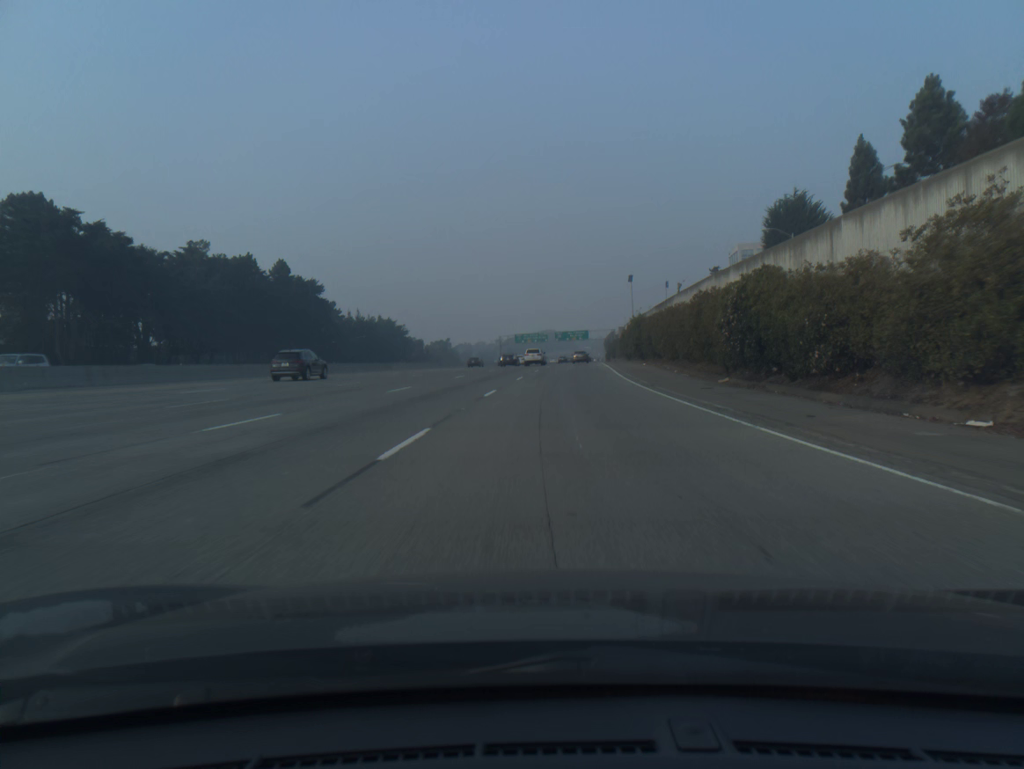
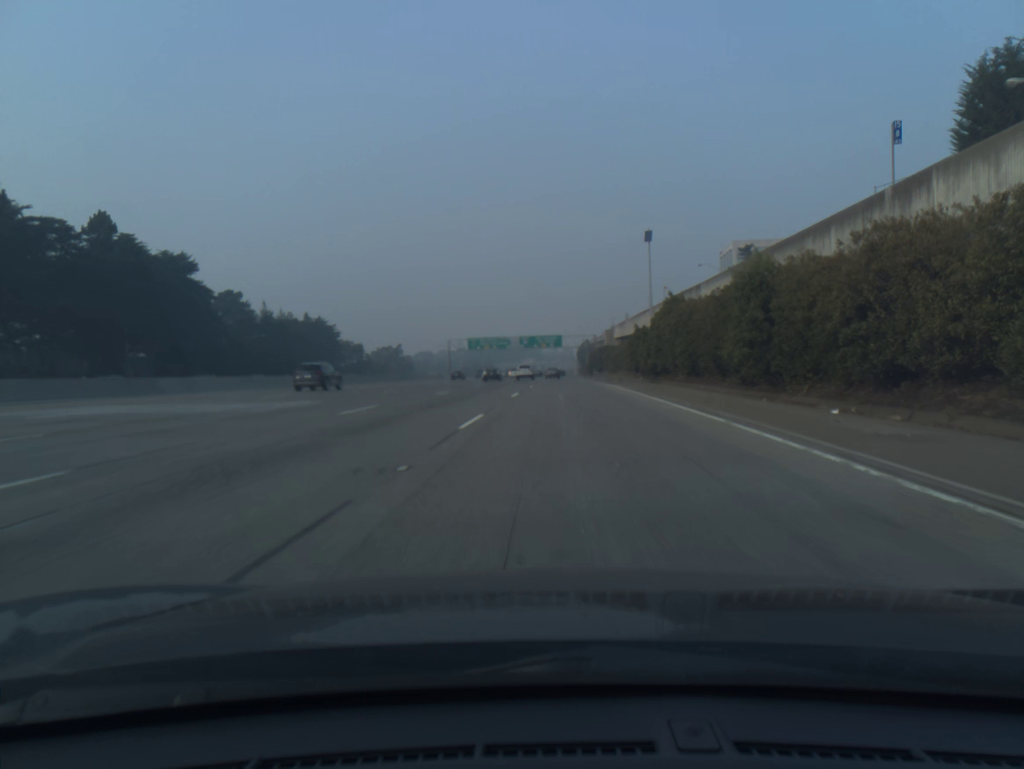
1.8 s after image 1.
(+1.3, +51.6) m; +3°
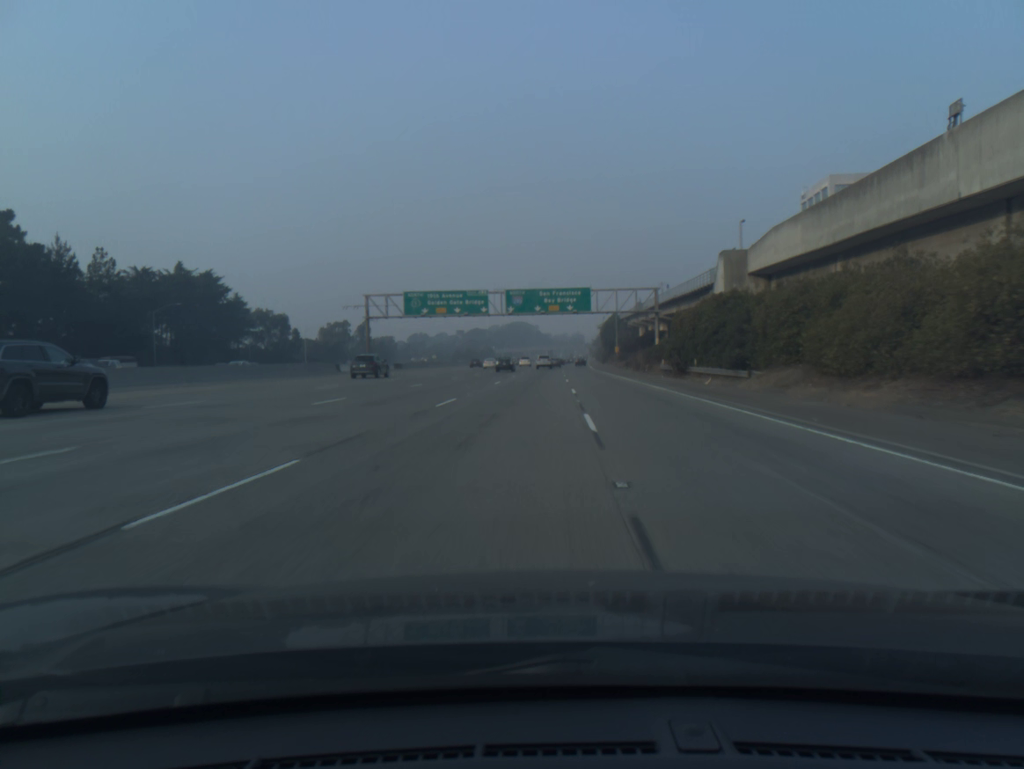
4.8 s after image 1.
(+0.2, +86.3) m; 0°
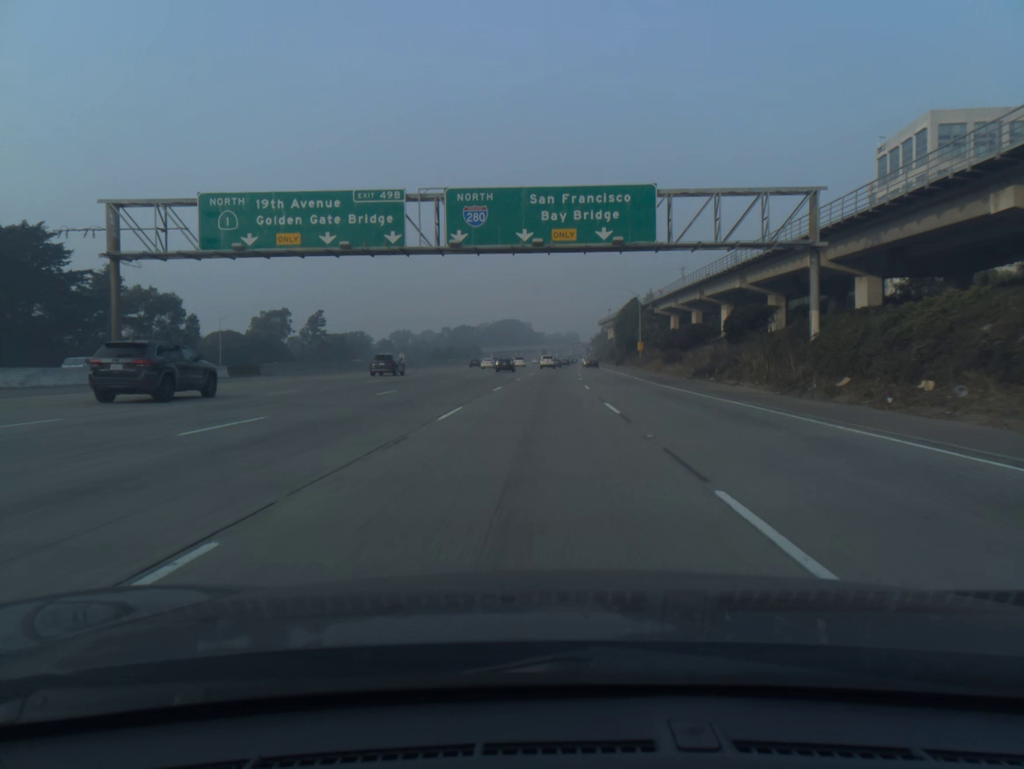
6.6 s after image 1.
(0.0, +52.2) m; 0°
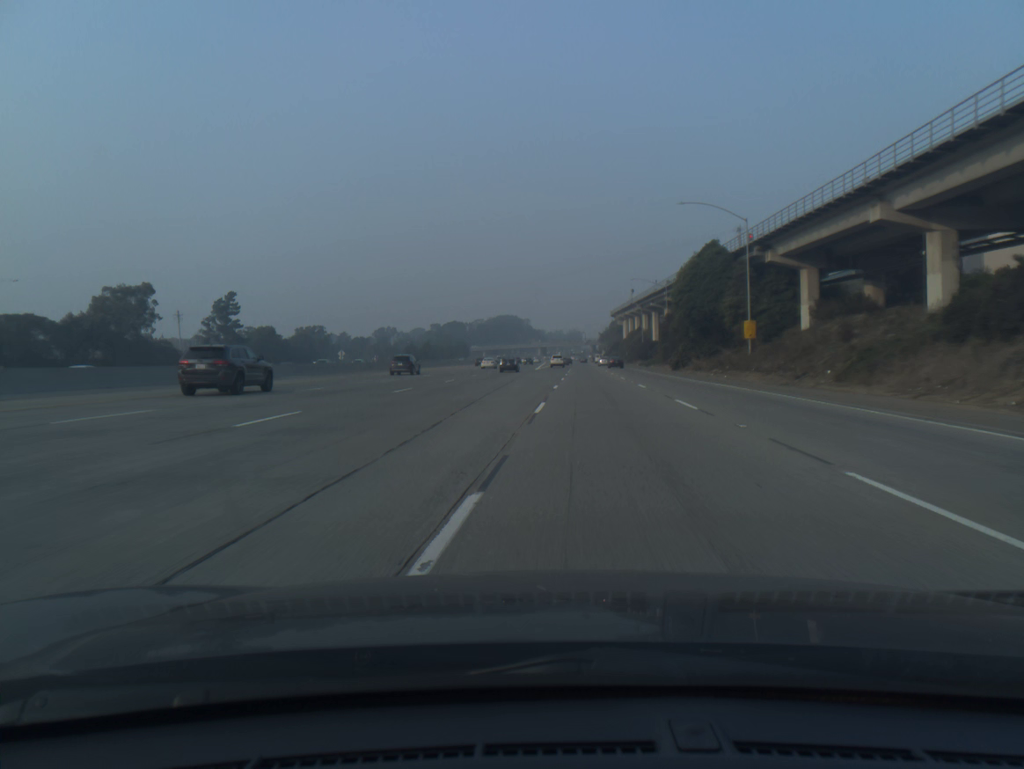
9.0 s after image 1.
(+0.6, +69.8) m; 0°
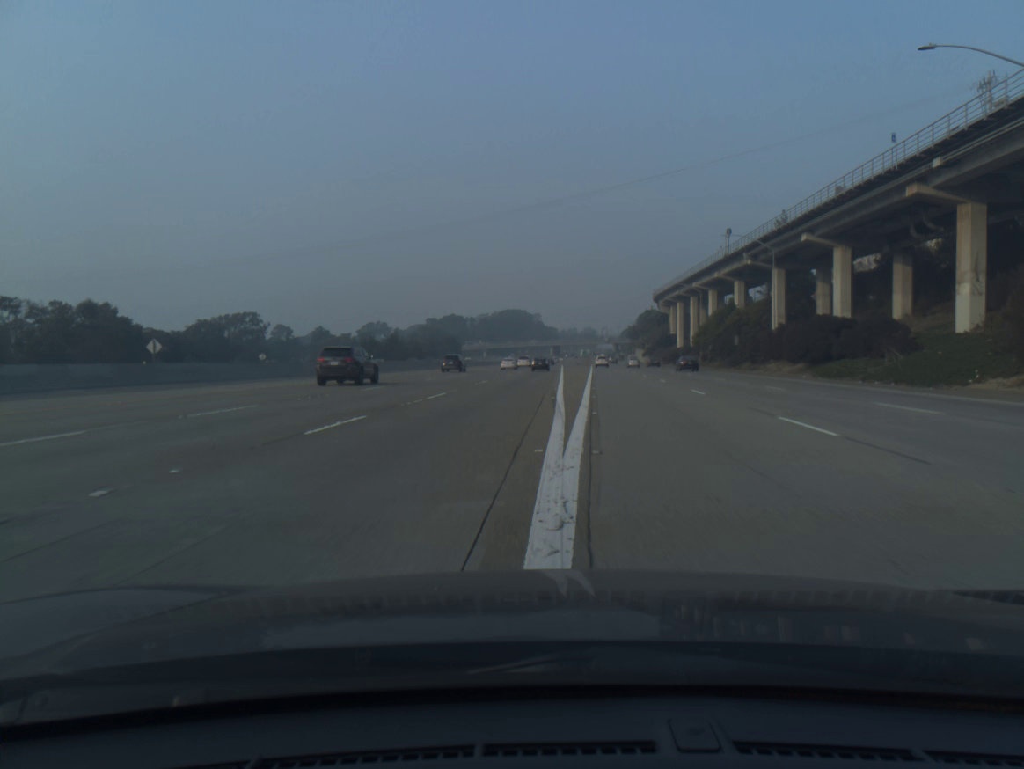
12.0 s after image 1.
(-0.6, +86.8) m; -1°
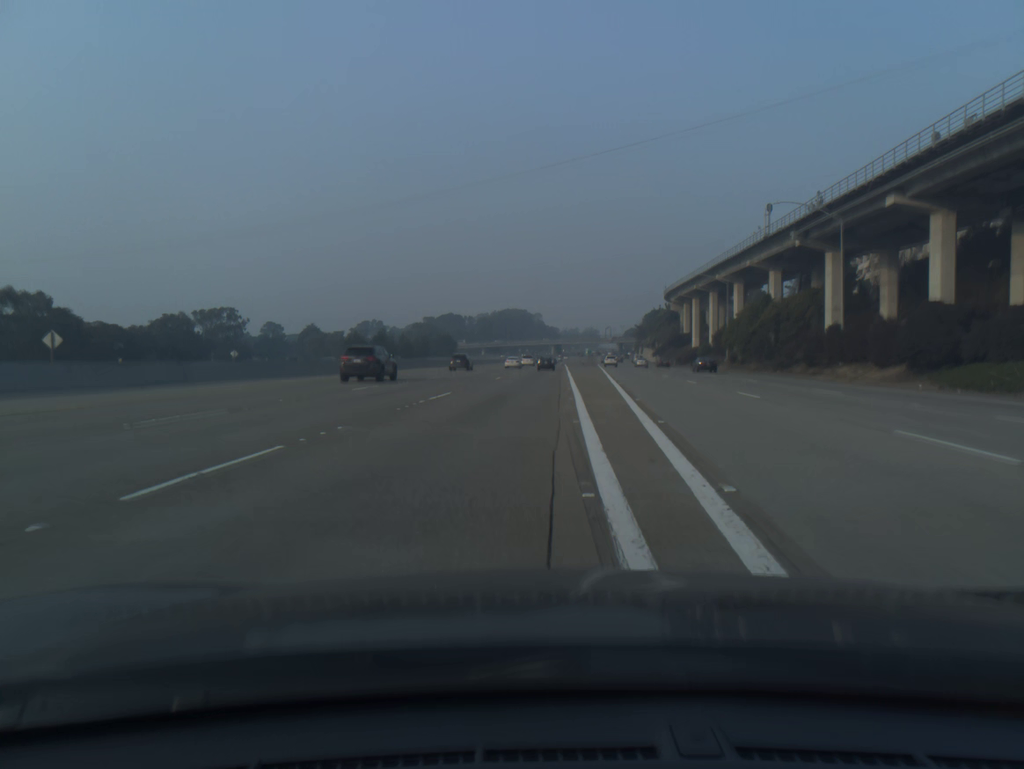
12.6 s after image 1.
(0.0, +17.3) m; 0°
